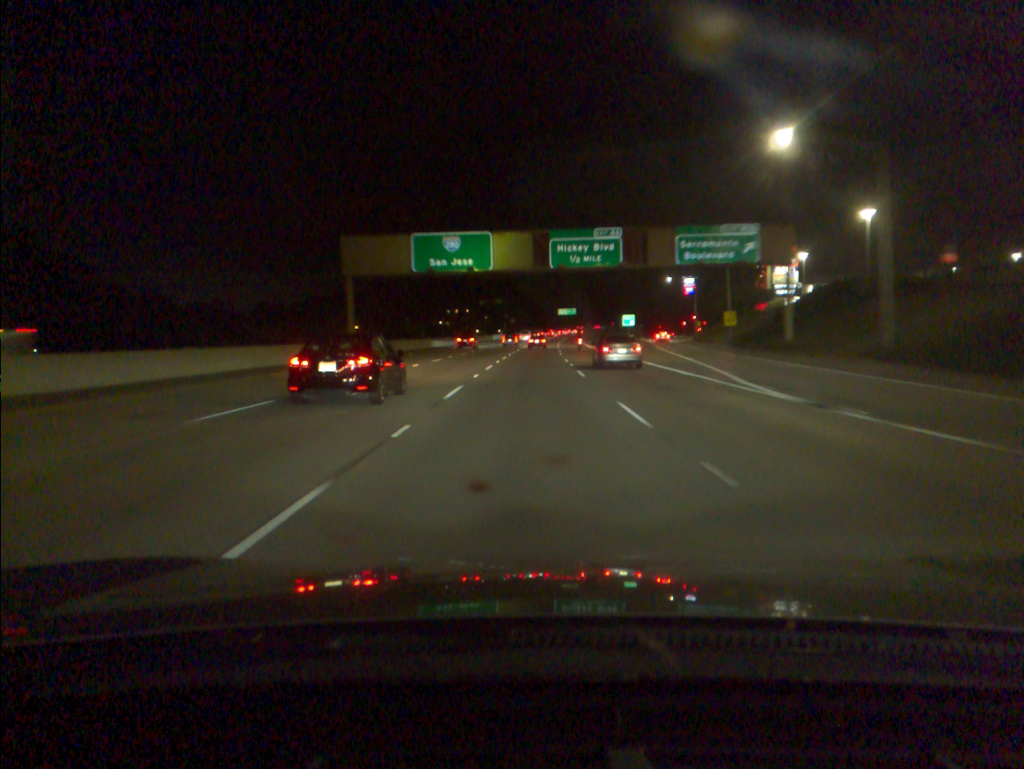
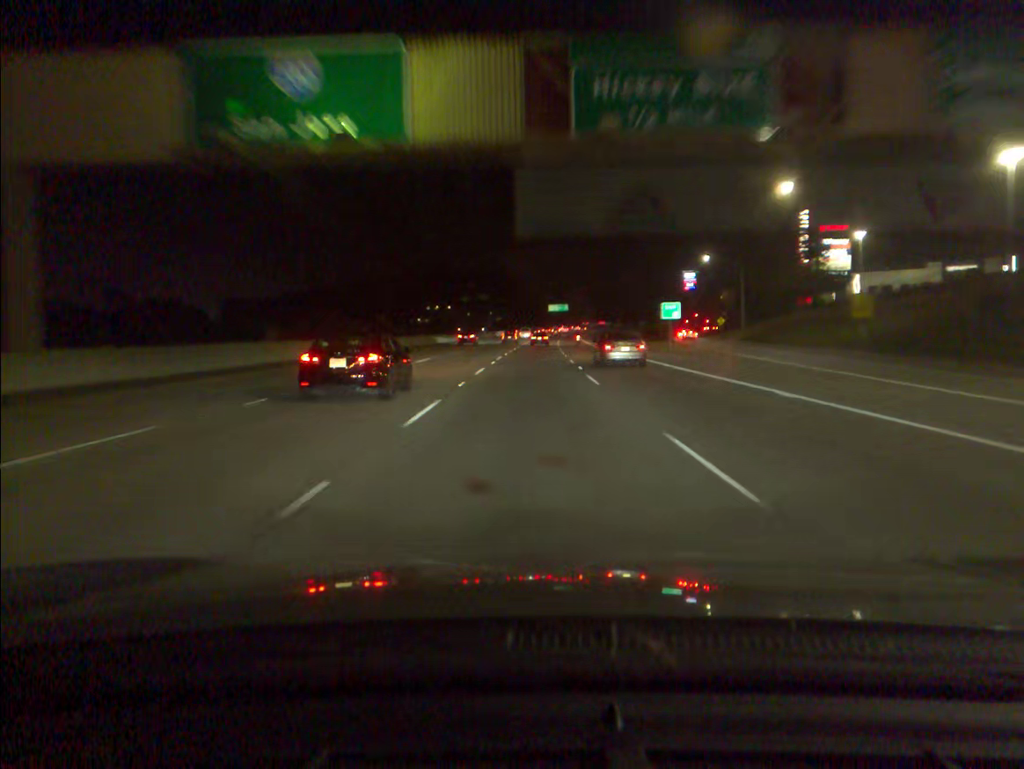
(+0.3, +35.1) m; +1°
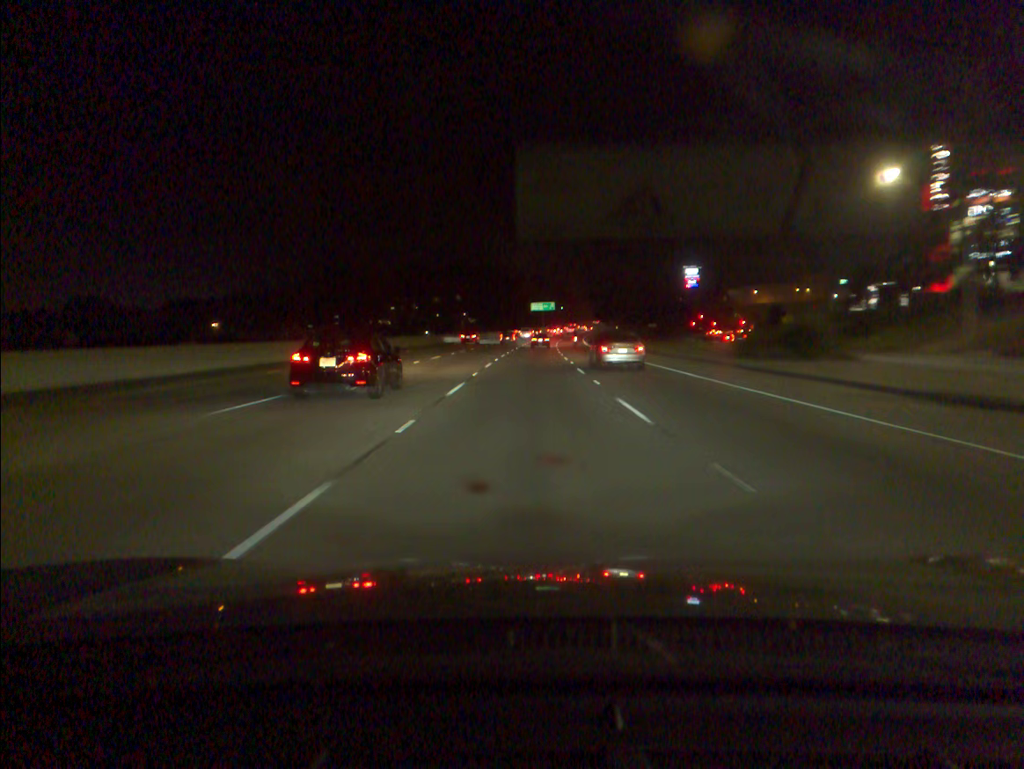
(+0.6, +52.7) m; +1°
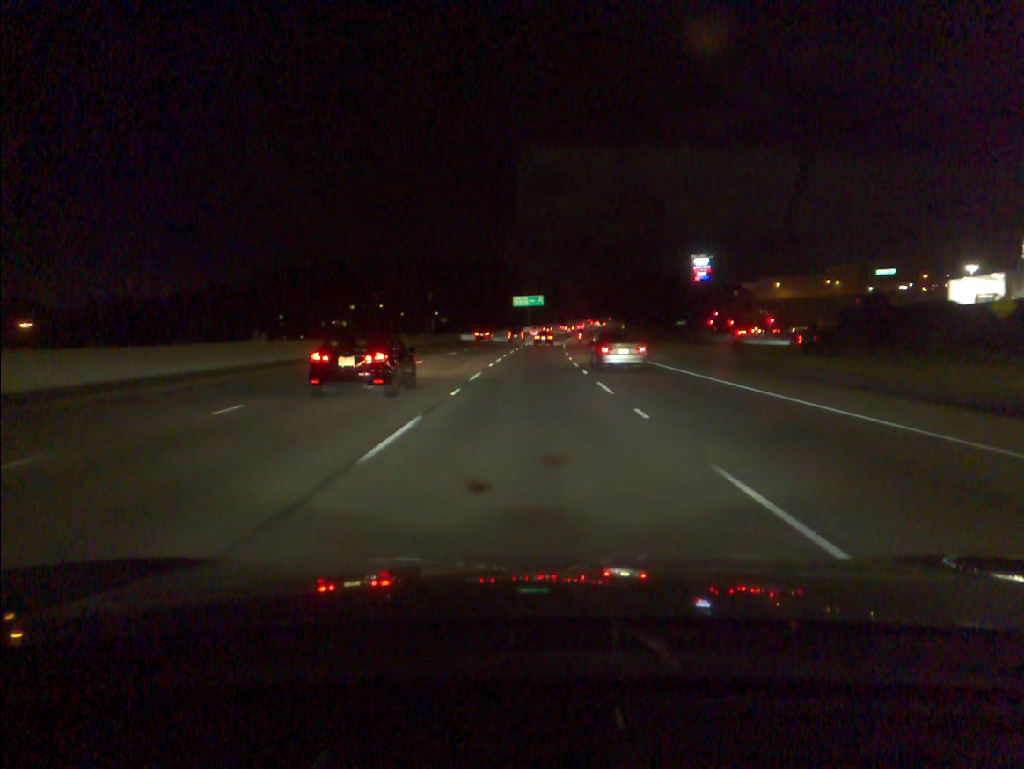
(+0.6, +52.8) m; +1°
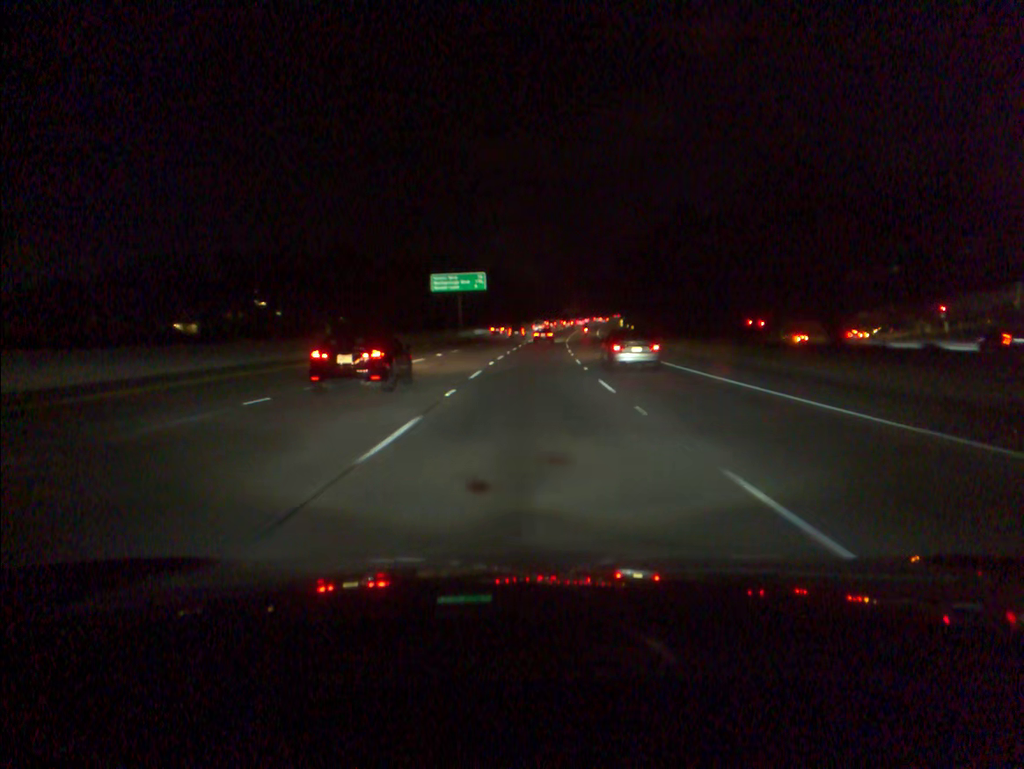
(+2.6, +87.9) m; +4°
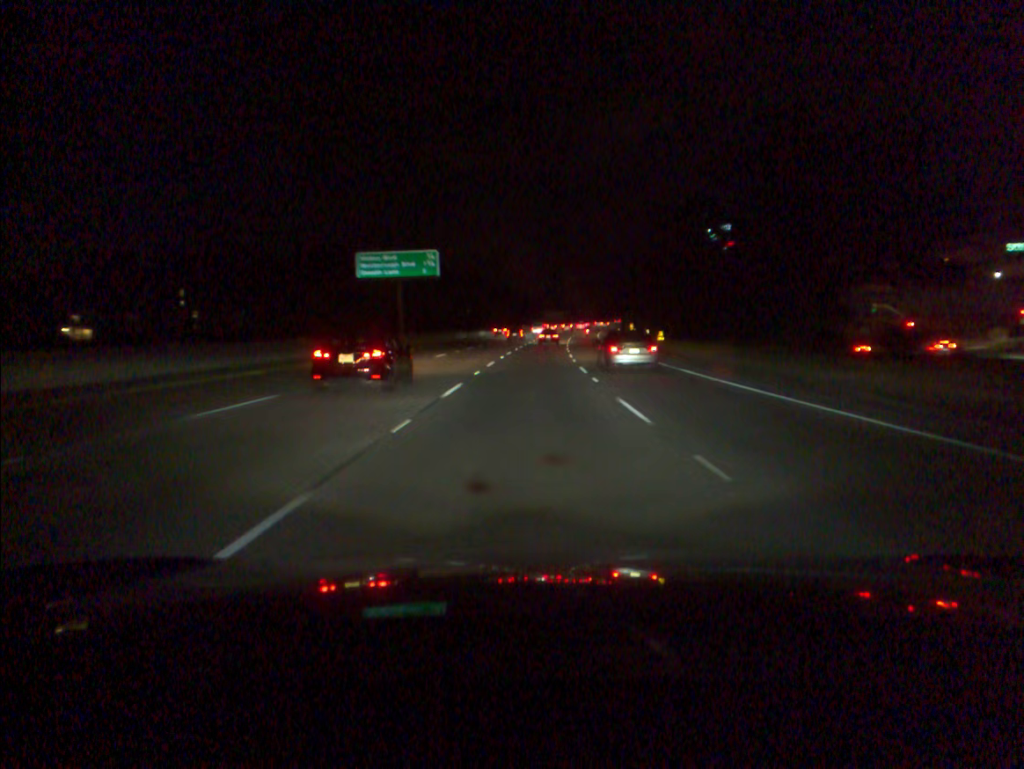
(+0.6, +35.2) m; +2°
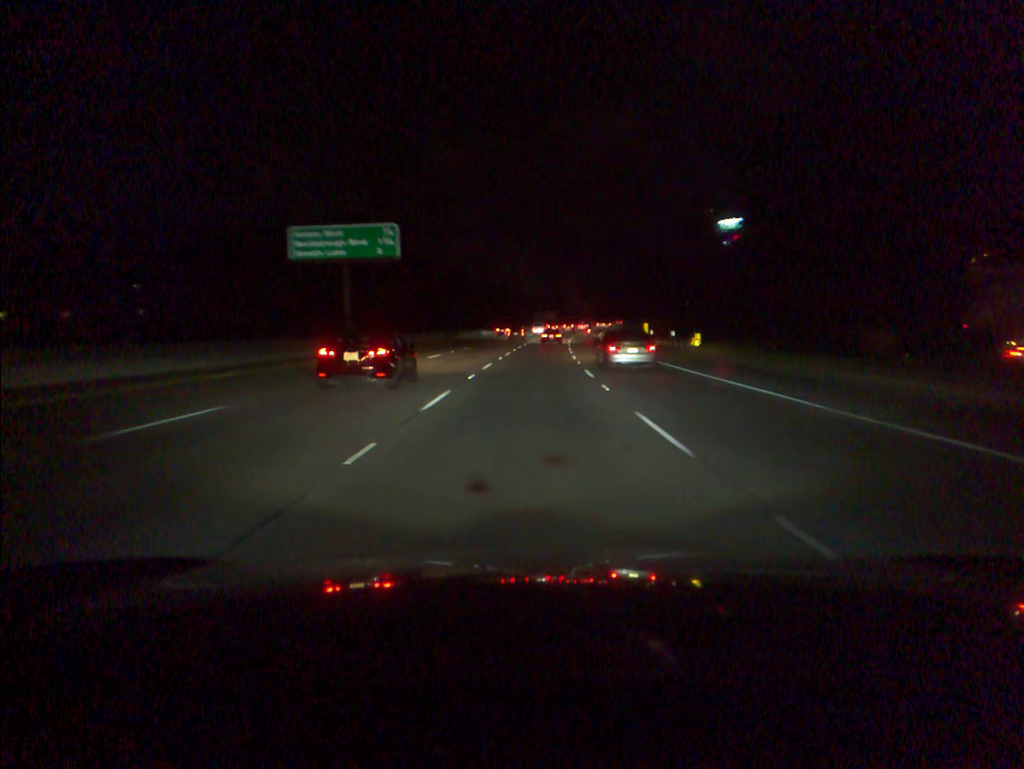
(+0.1, +17.5) m; +1°
